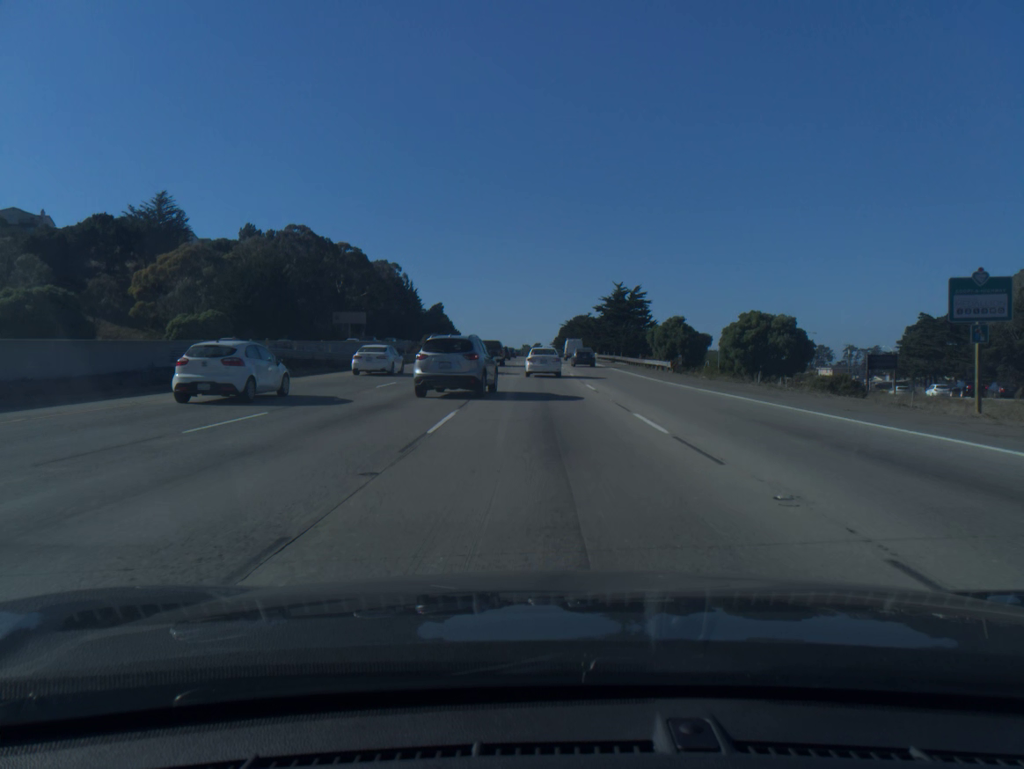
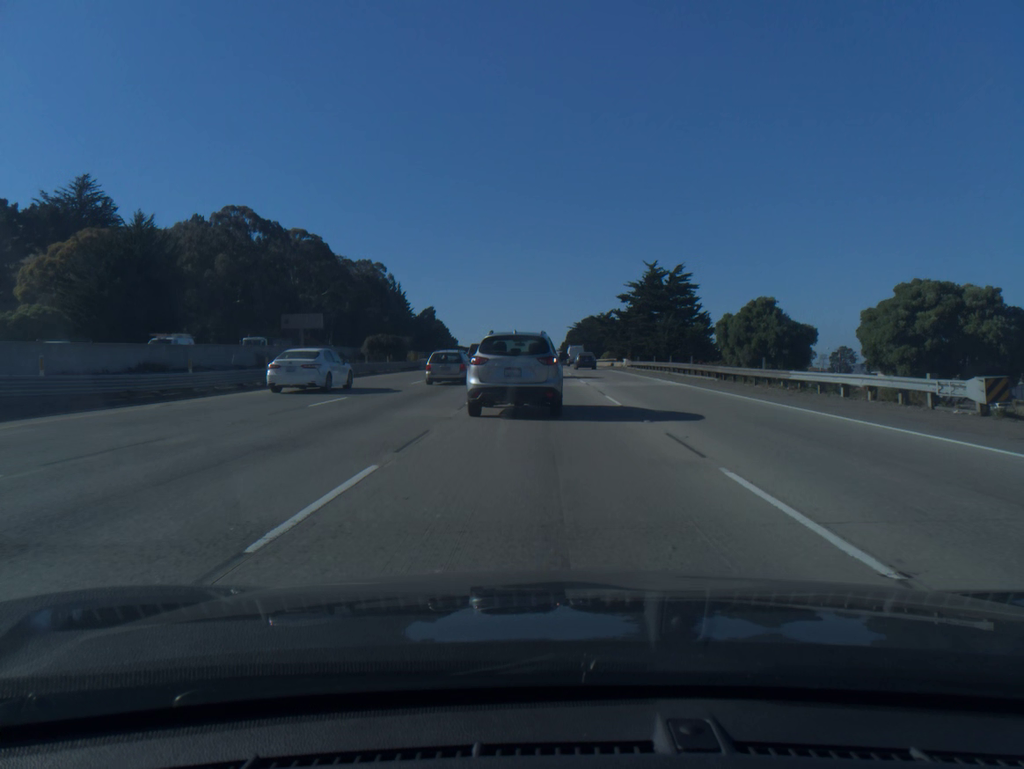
(-0.1, +36.7) m; 0°
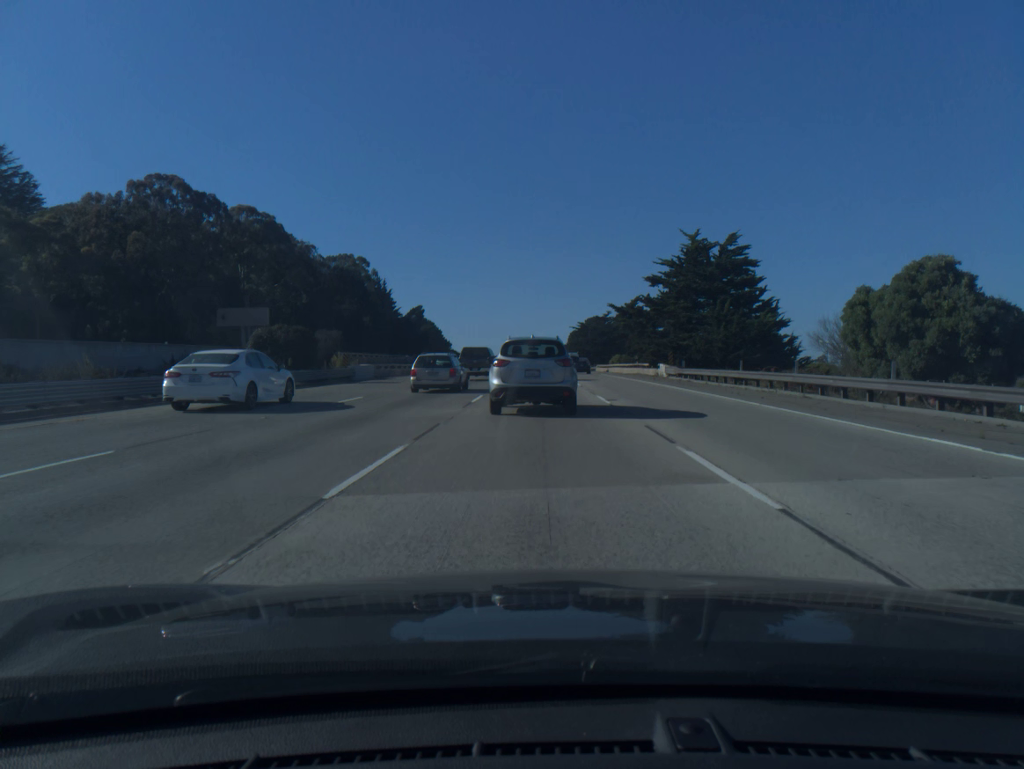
(0.0, +27.1) m; 0°
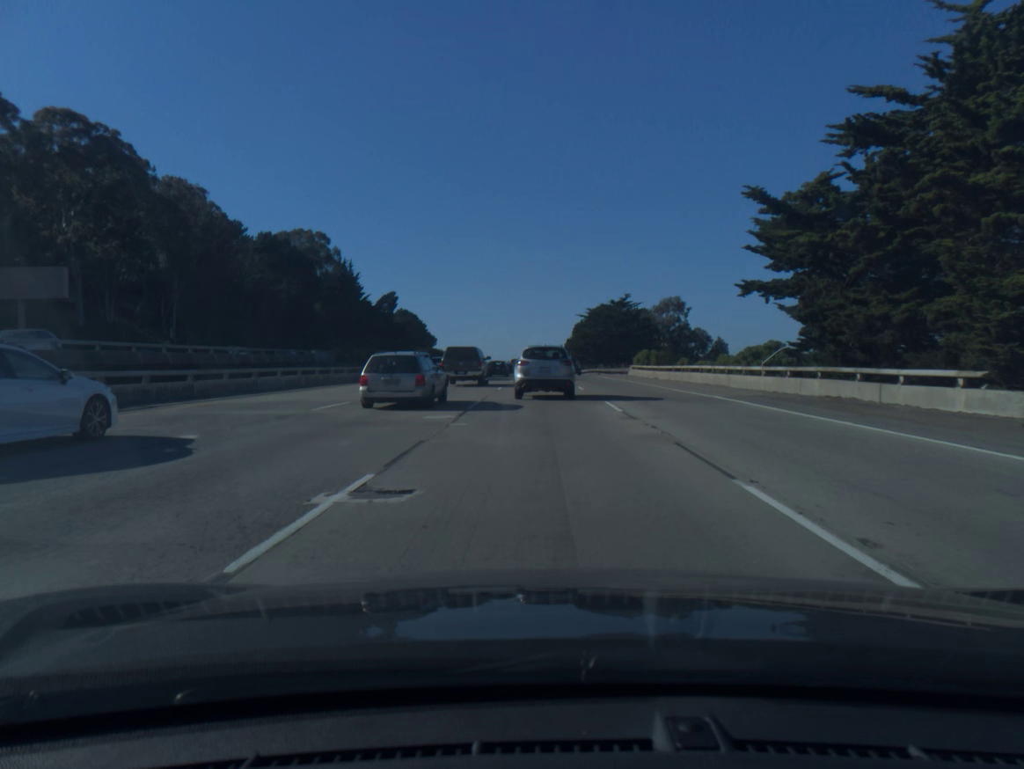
(0.0, +46.3) m; 0°
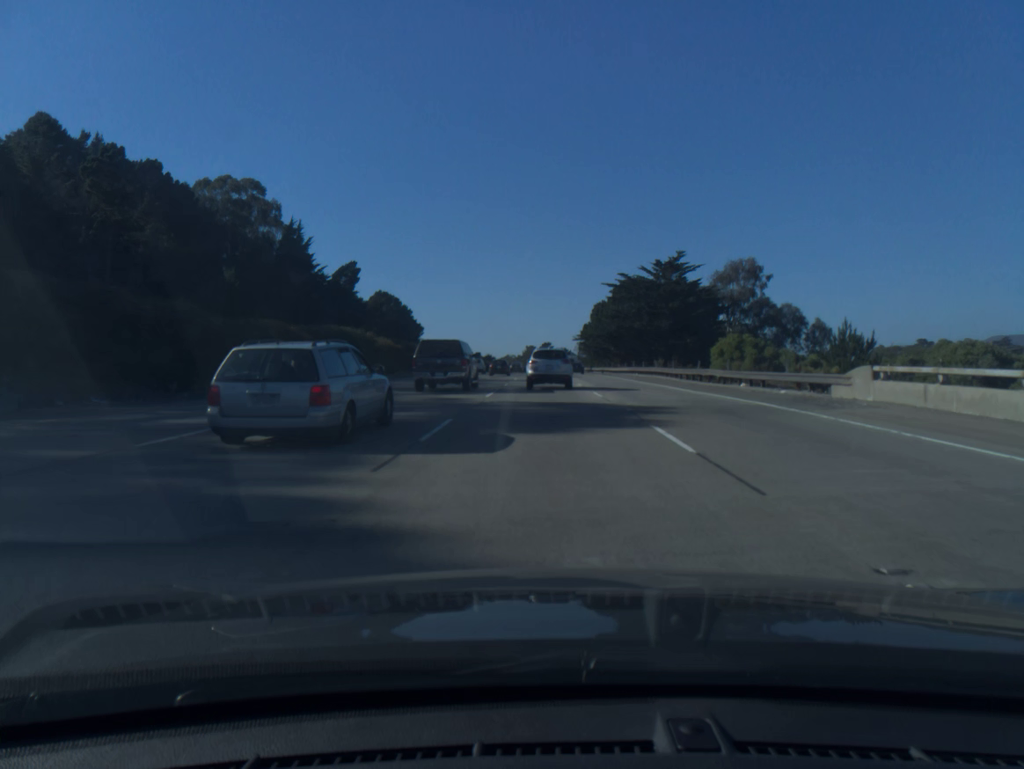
(-0.1, +52.2) m; -1°
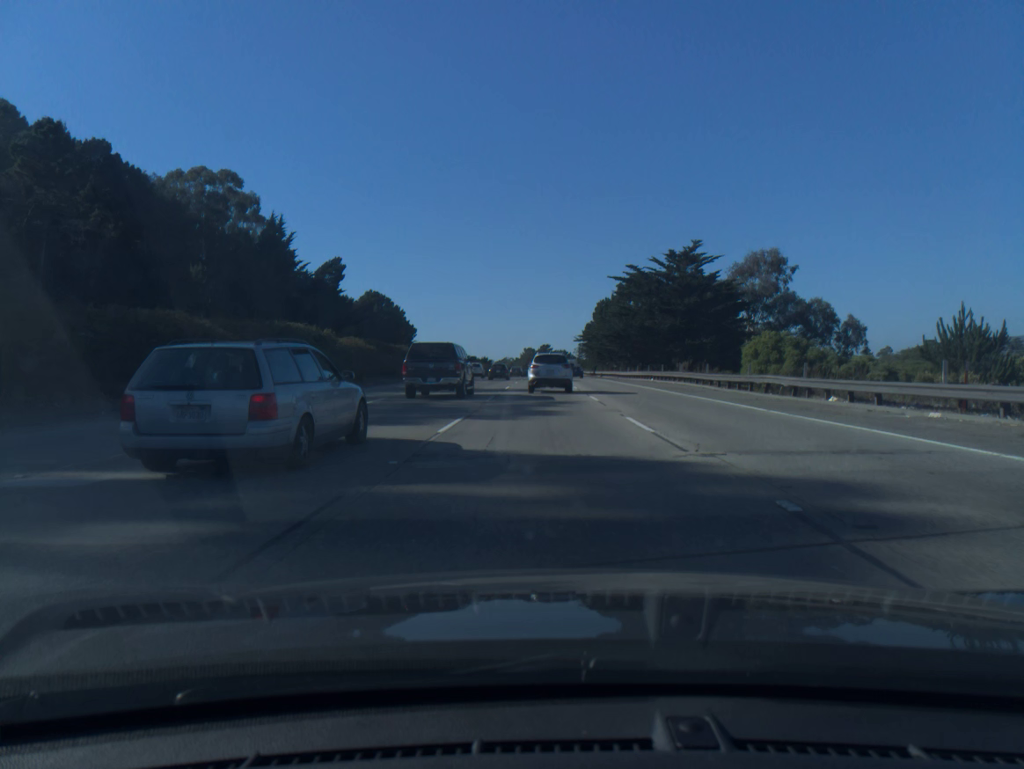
(0.0, +11.1) m; 0°
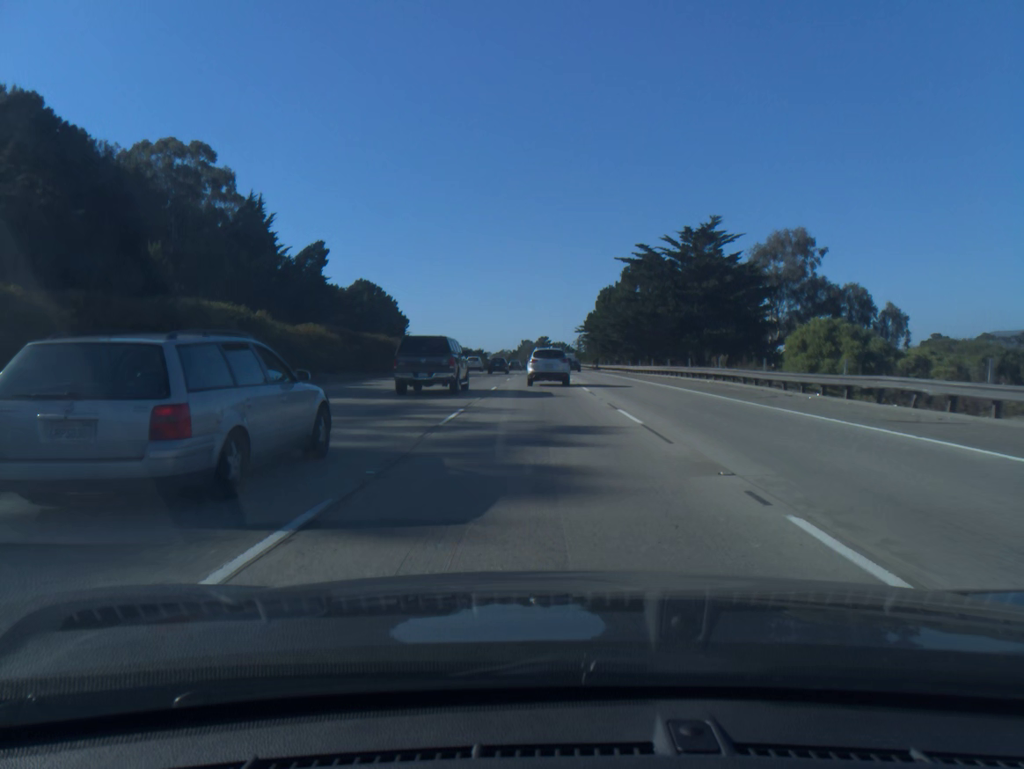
(0.0, +11.2) m; 0°
